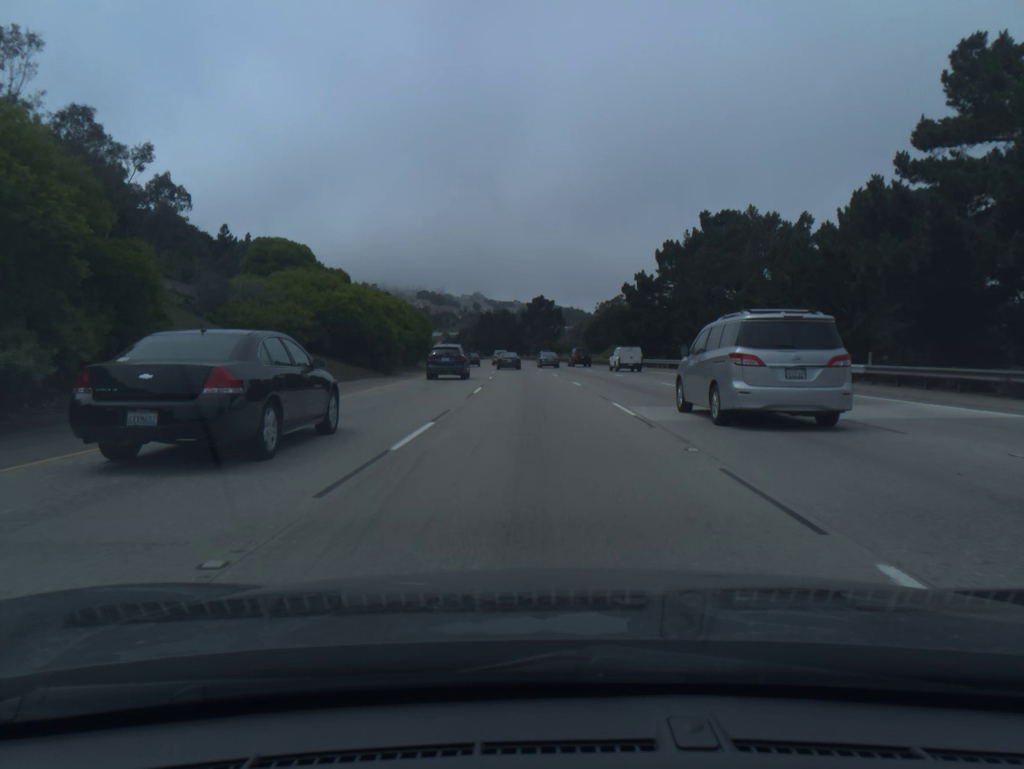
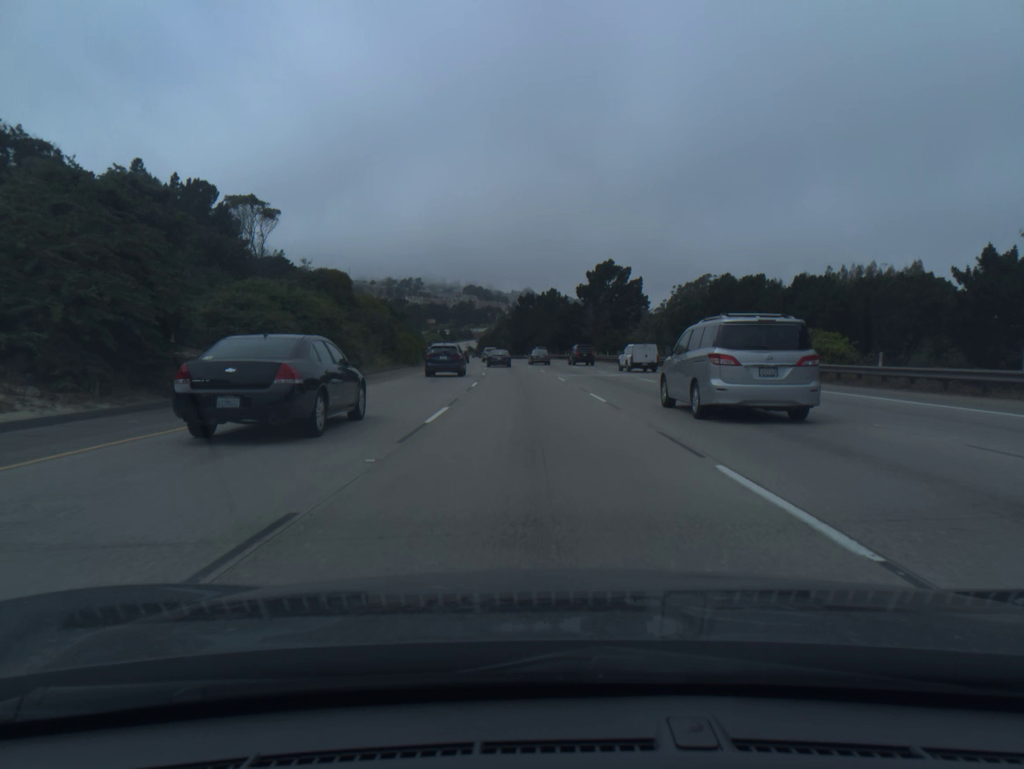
(-2.3, +69.0) m; -4°
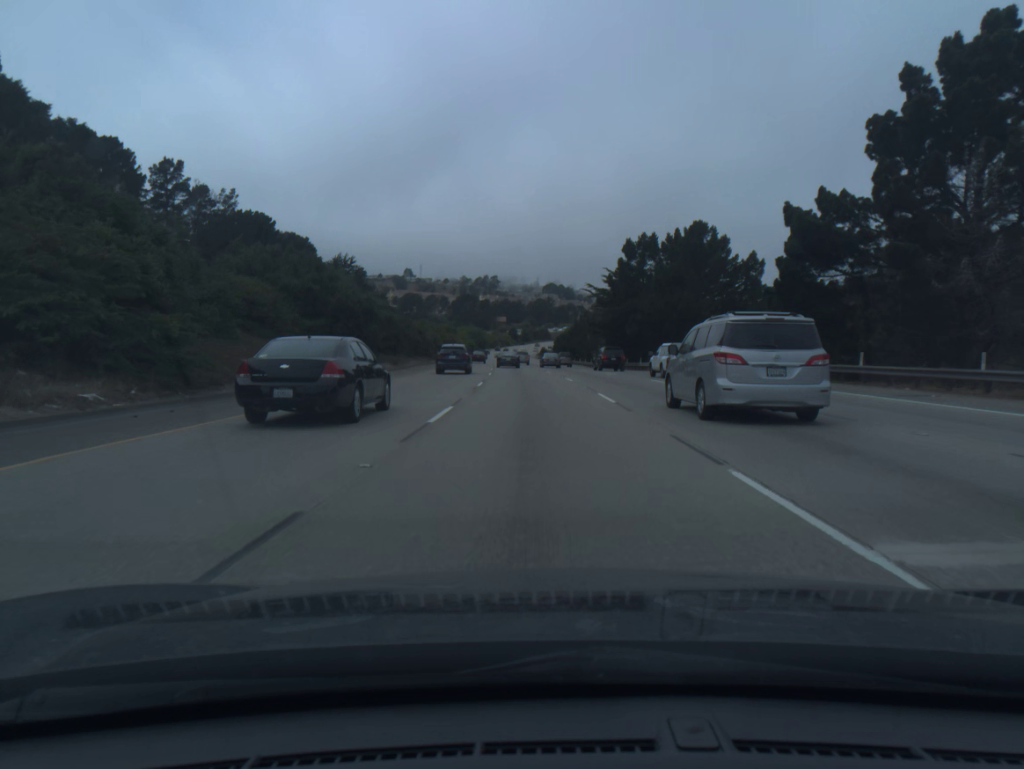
(-4.8, +88.0) m; -6°
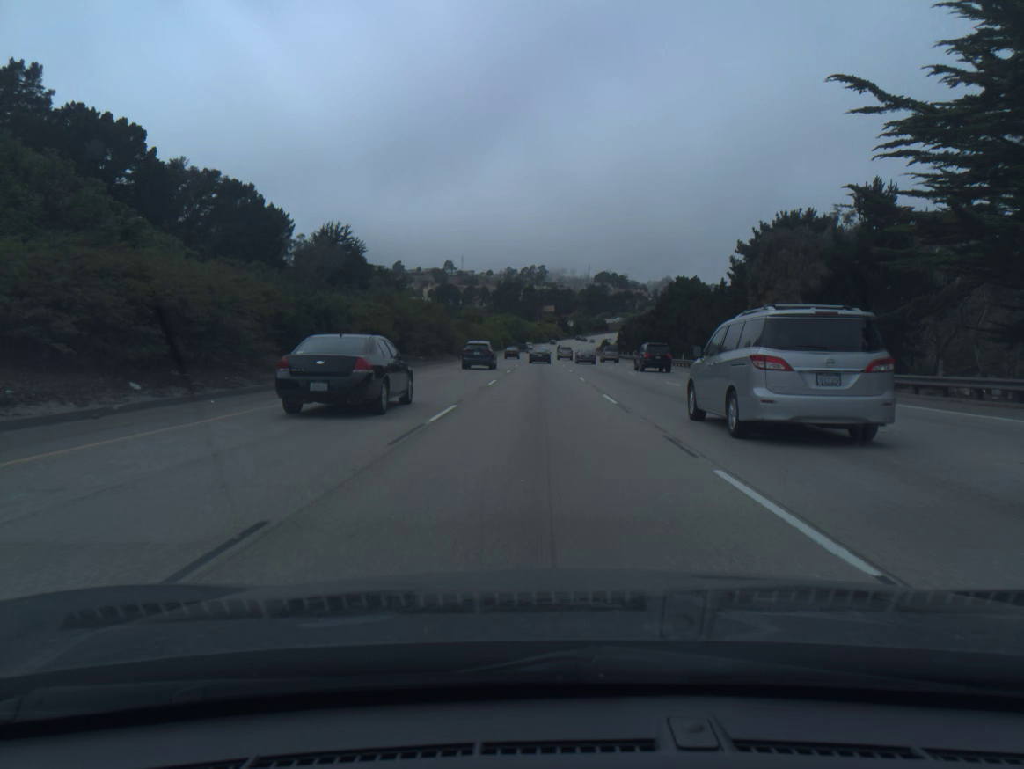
(-2.5, +72.6) m; -4°
